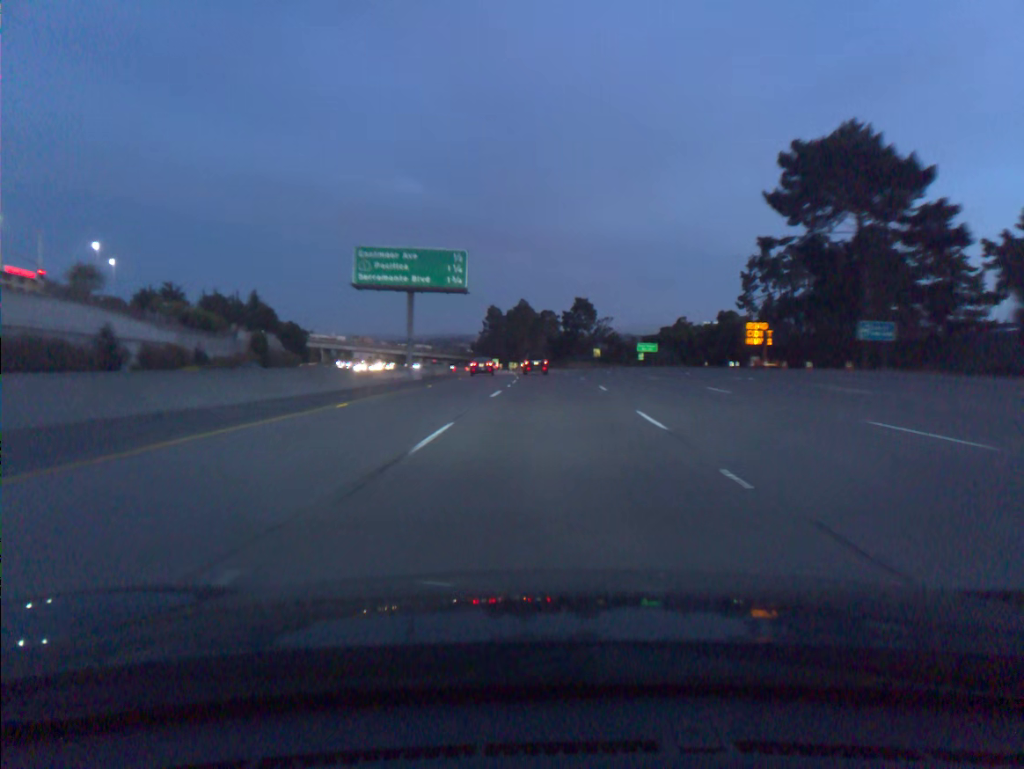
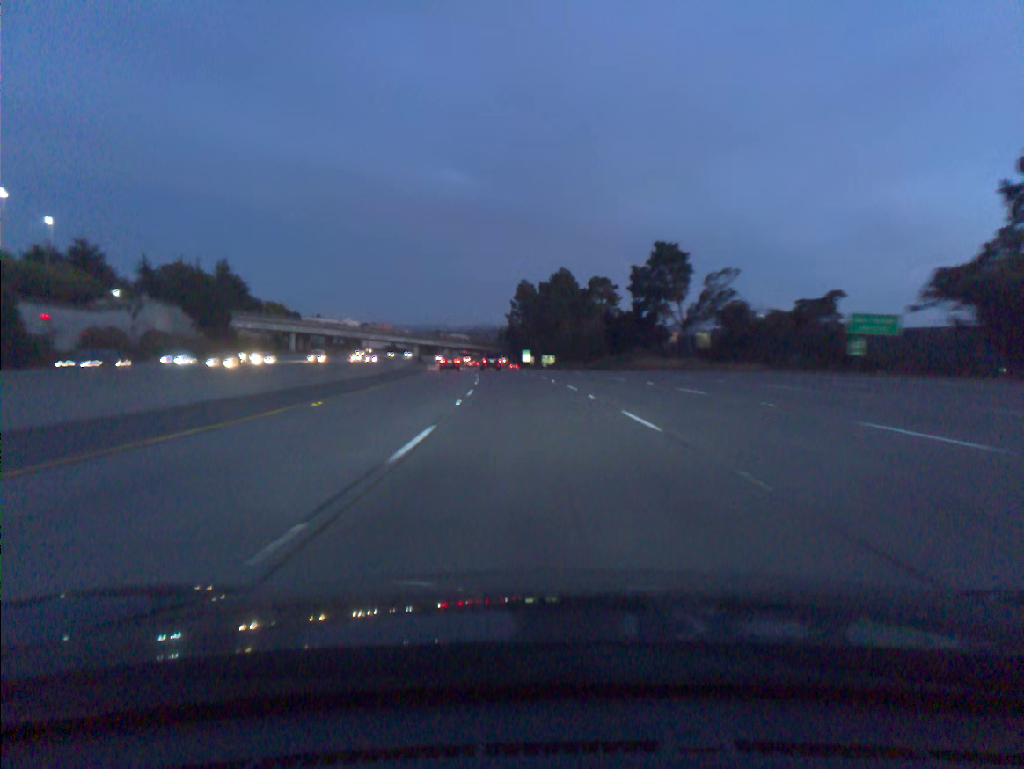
(-1.0, +73.2) m; -3°
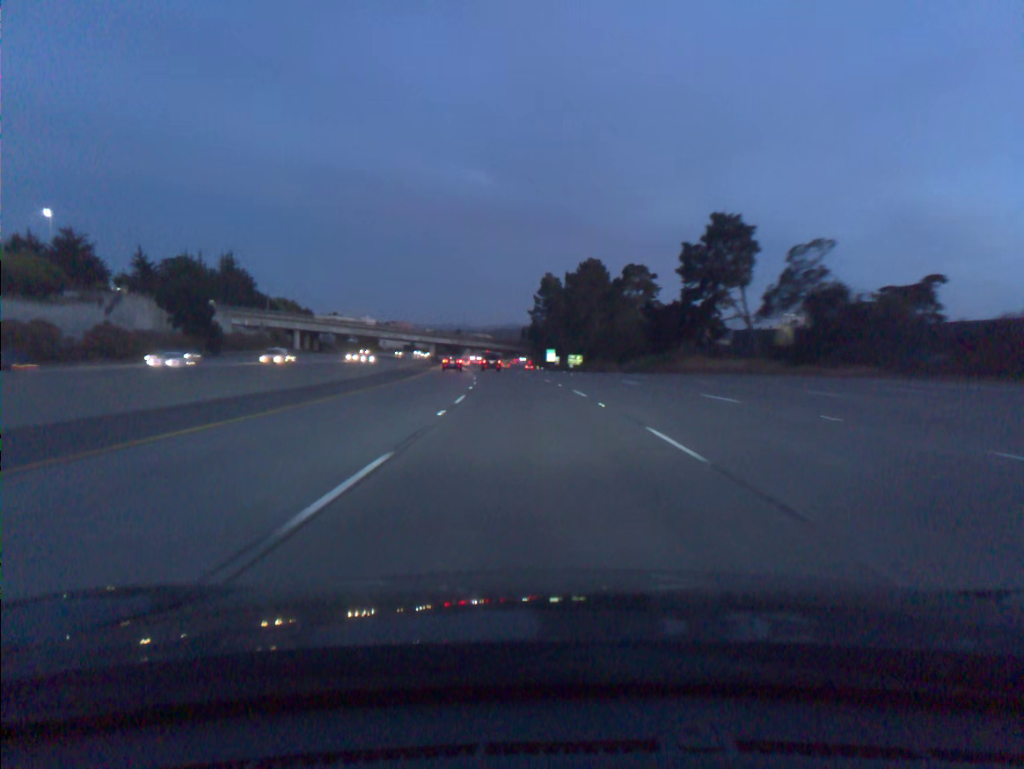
(-0.3, +18.4) m; -2°
